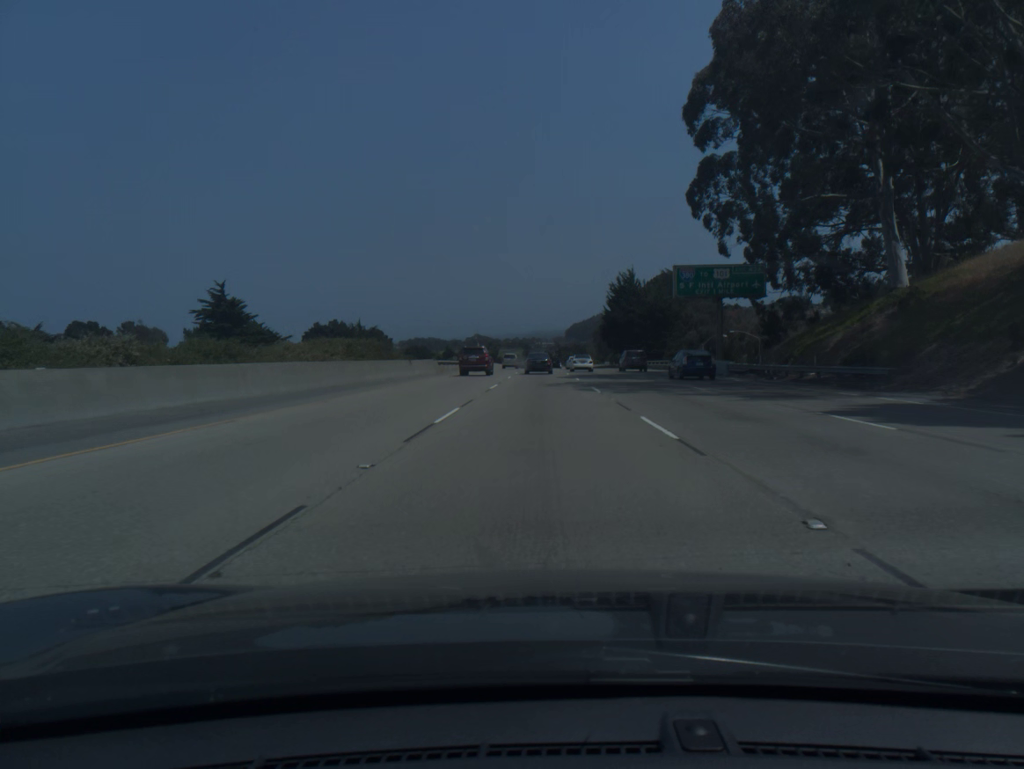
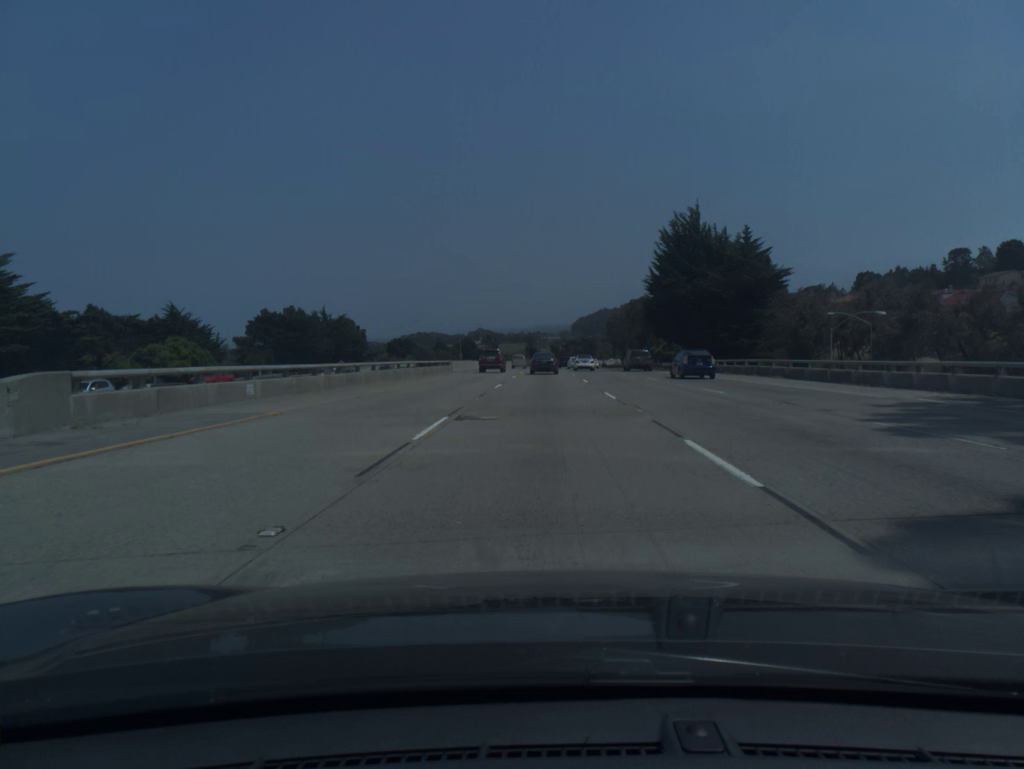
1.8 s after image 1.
(-0.1, +46.6) m; 0°
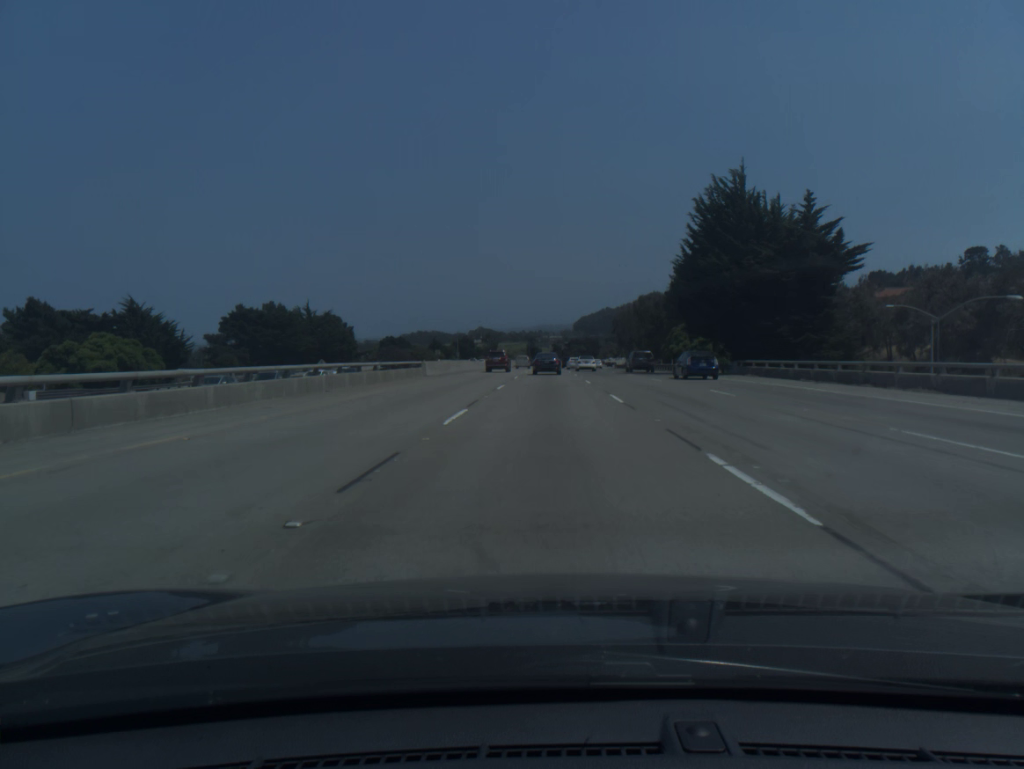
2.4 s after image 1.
(0.0, +15.6) m; 0°
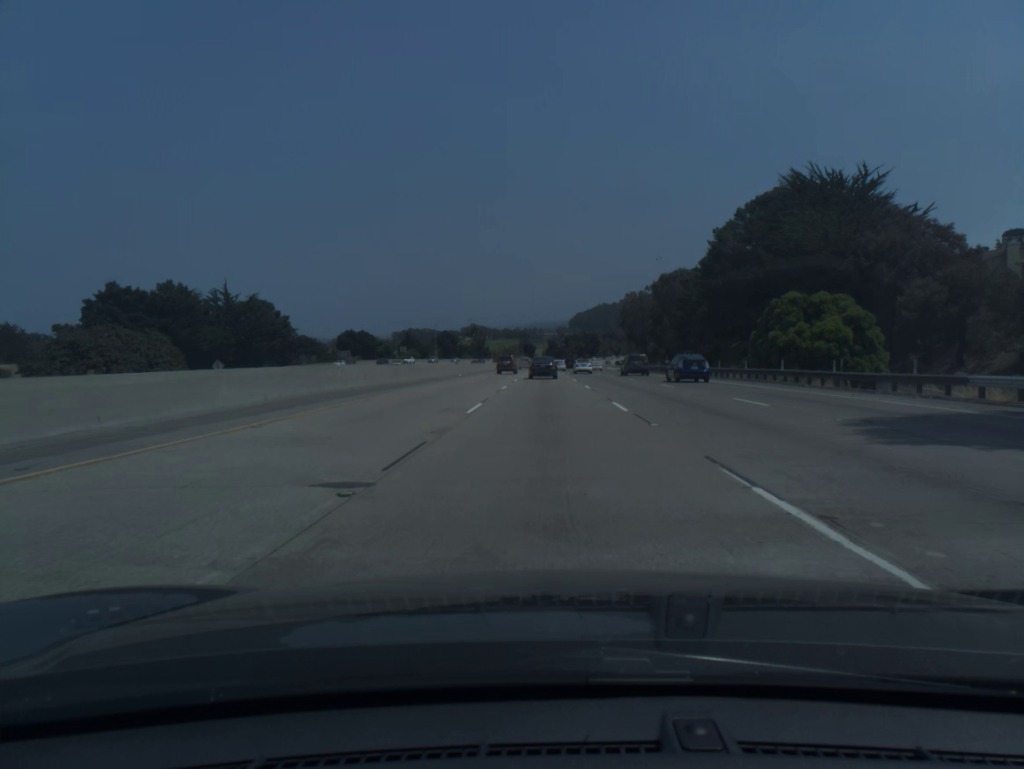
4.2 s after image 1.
(+0.1, +46.5) m; 0°
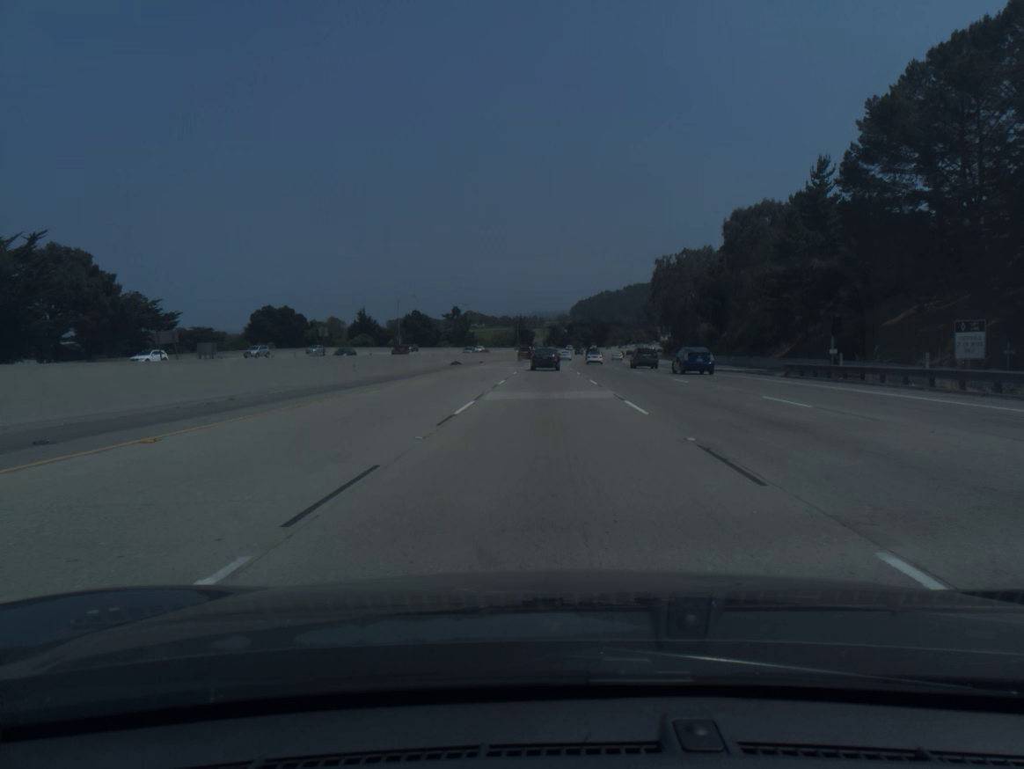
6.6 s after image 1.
(-0.1, +61.8) m; 0°
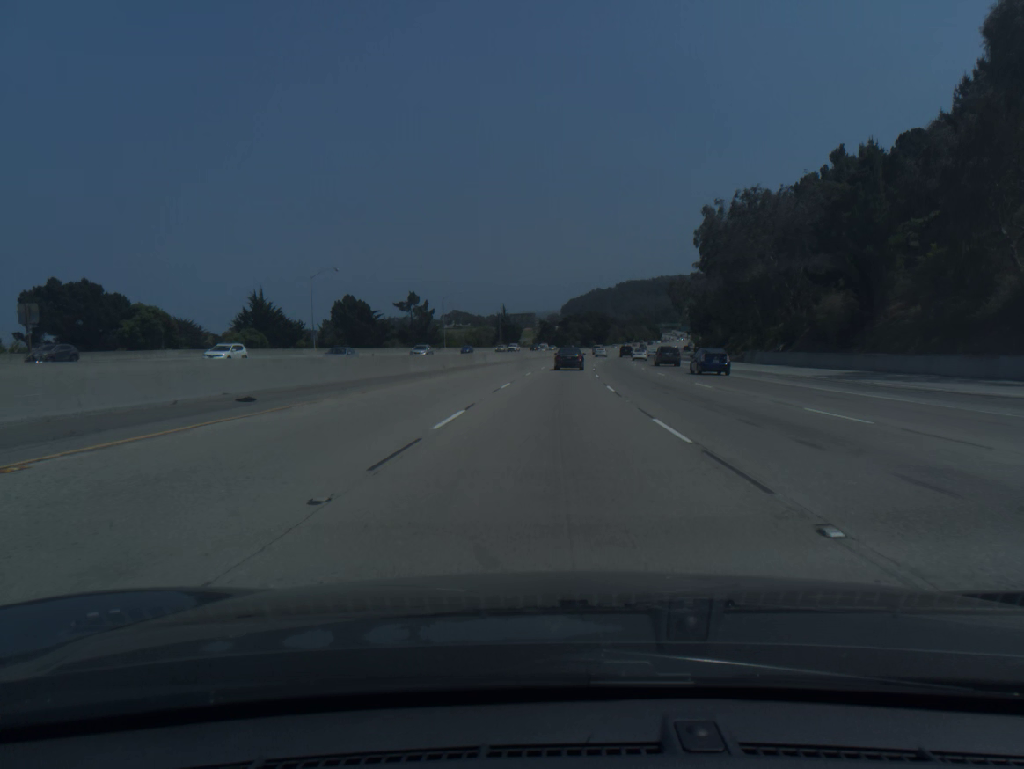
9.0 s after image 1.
(+0.1, +61.4) m; +1°
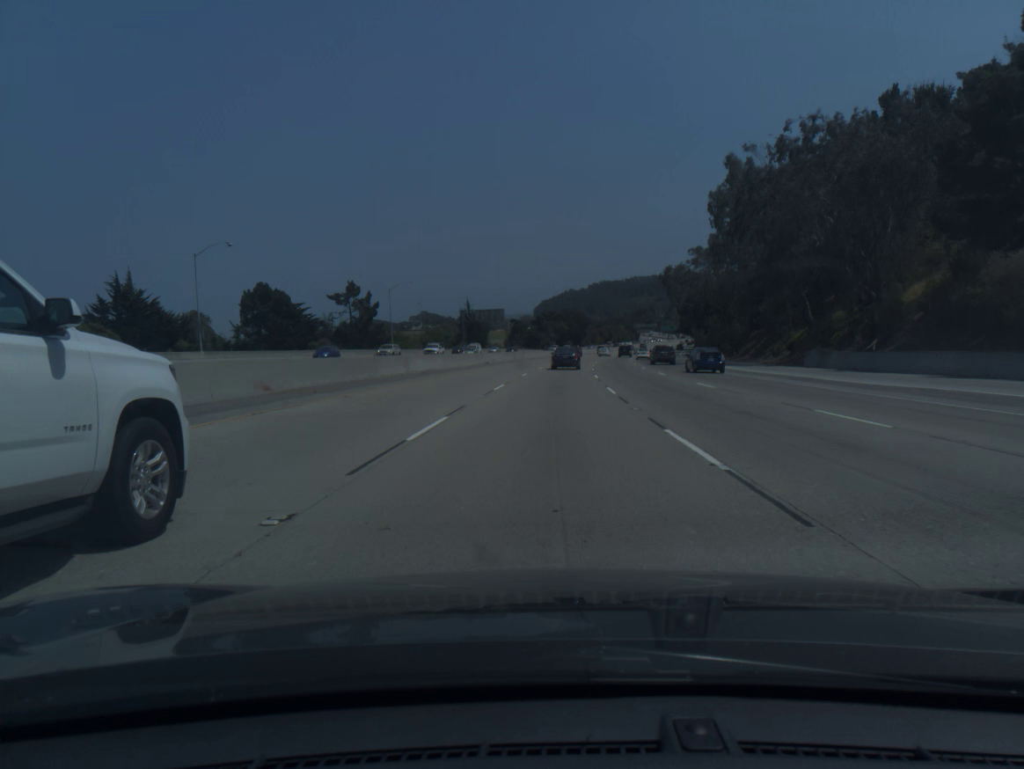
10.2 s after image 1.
(+0.5, +30.5) m; +2°
